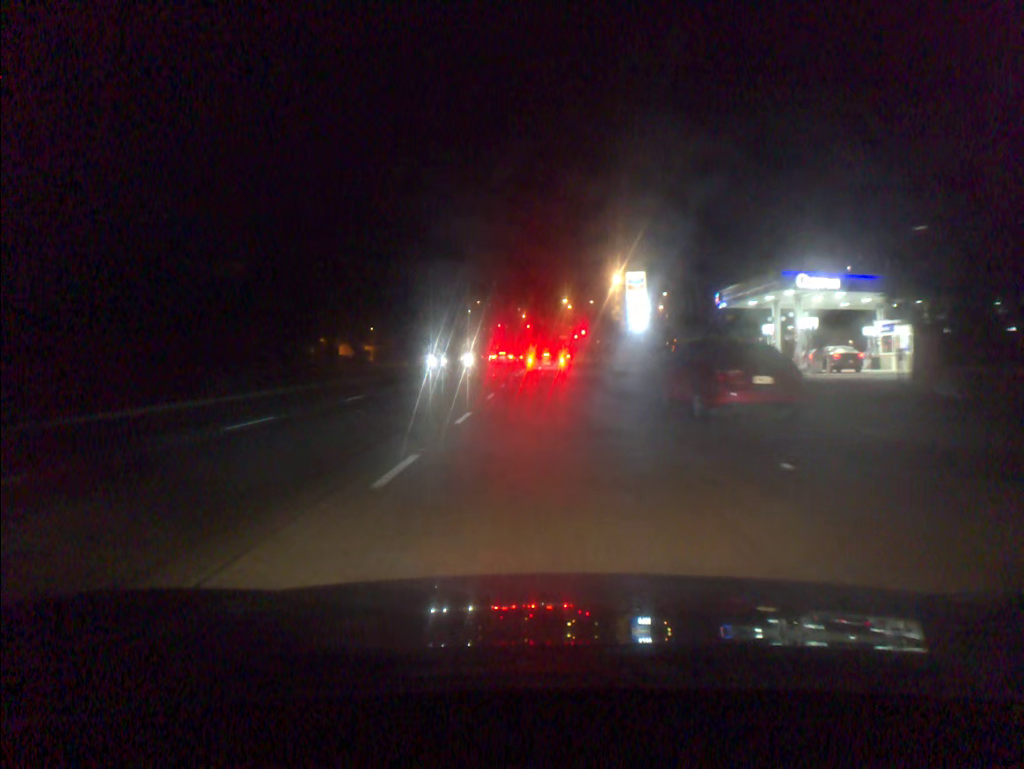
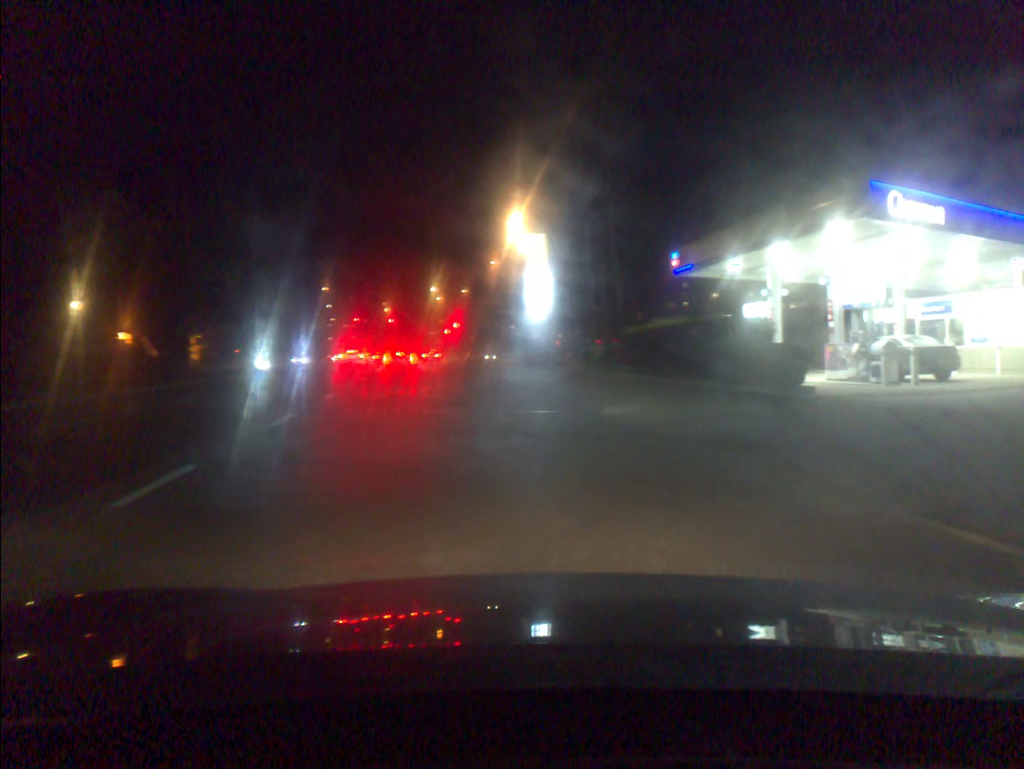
(+0.8, +22.0) m; +12°
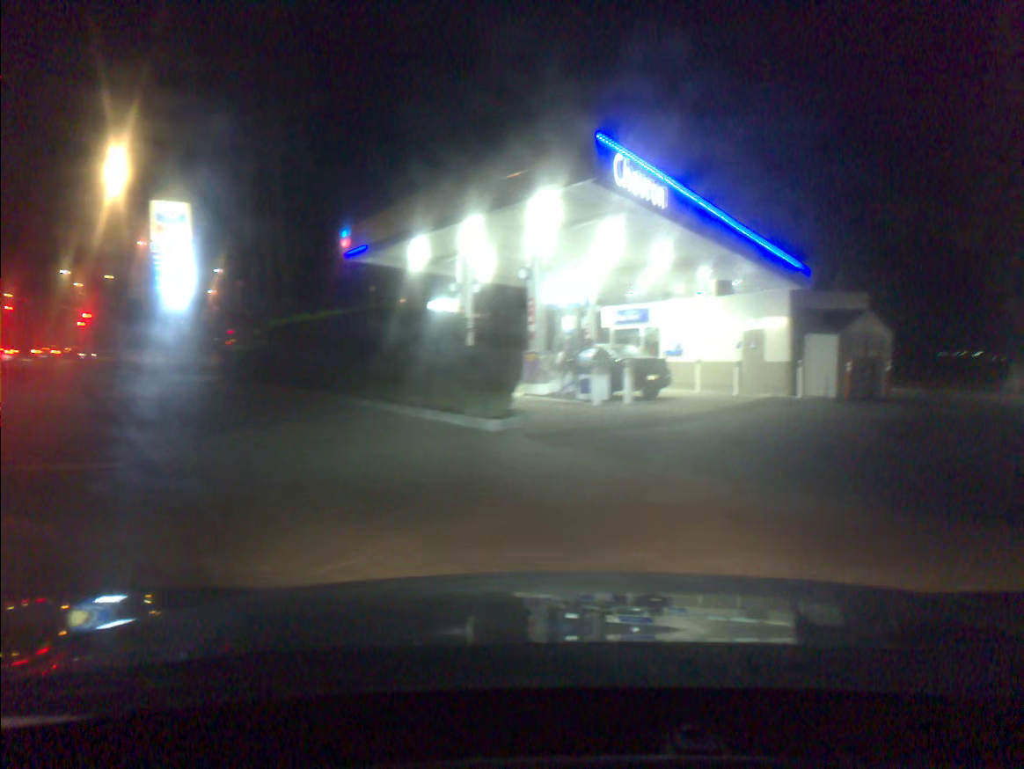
(+1.3, +6.9) m; +23°
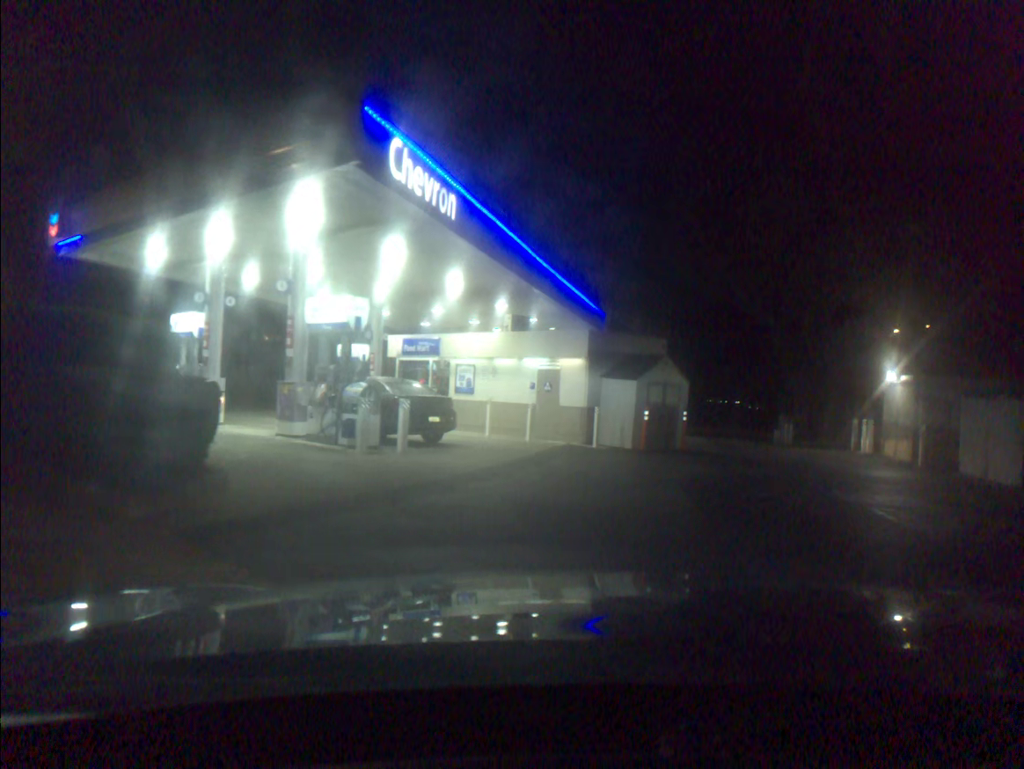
(+0.5, +3.3) m; +15°
